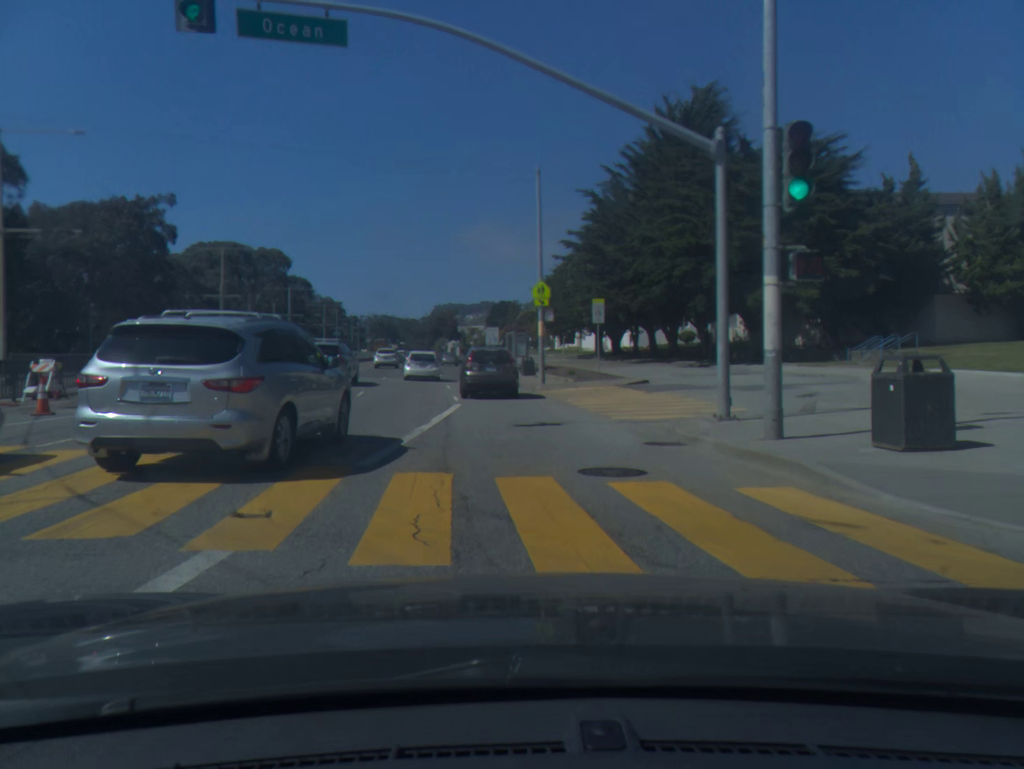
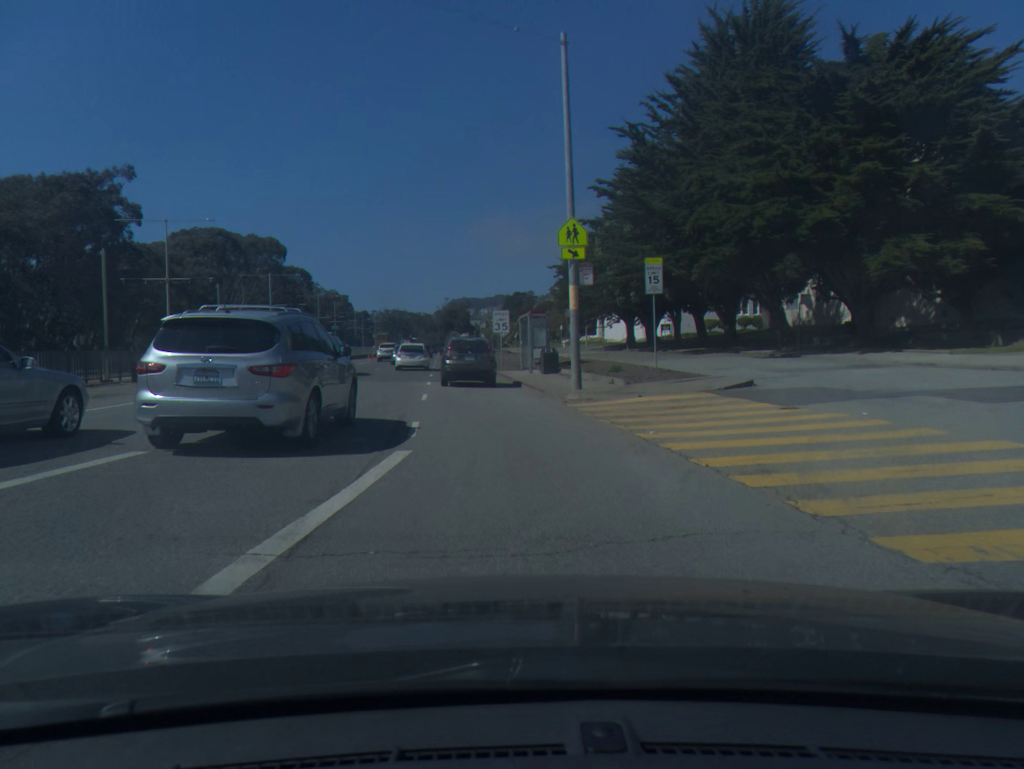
(-0.1, +12.4) m; -1°
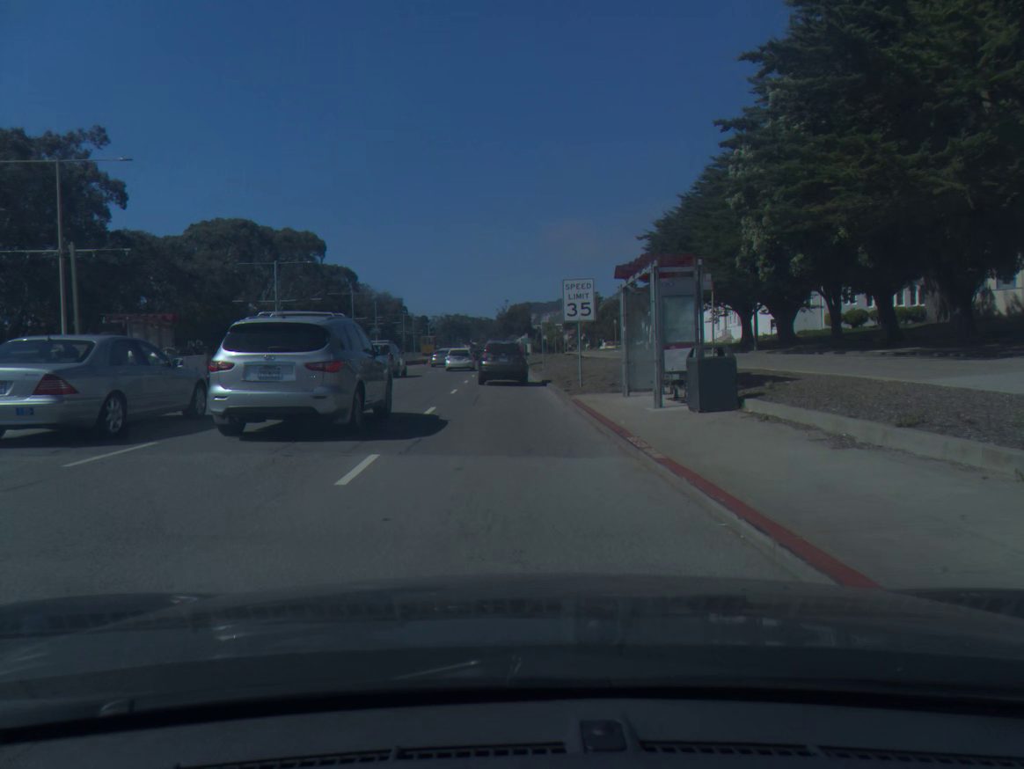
(-0.9, +19.9) m; -4°
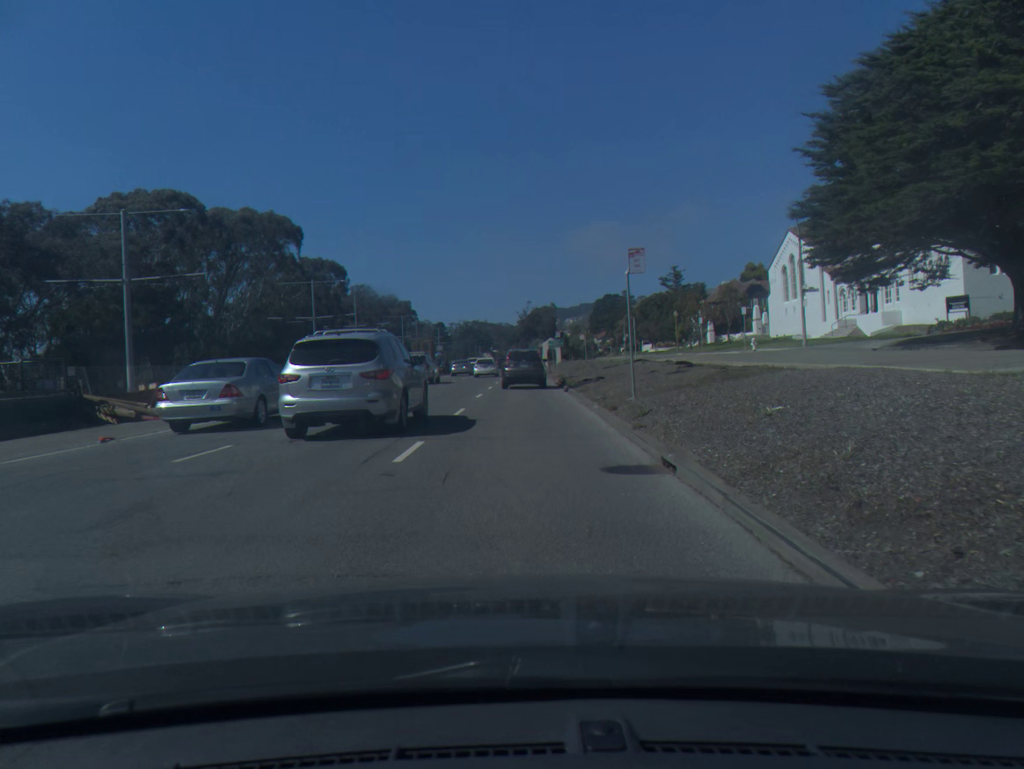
(-0.5, +29.1) m; -2°
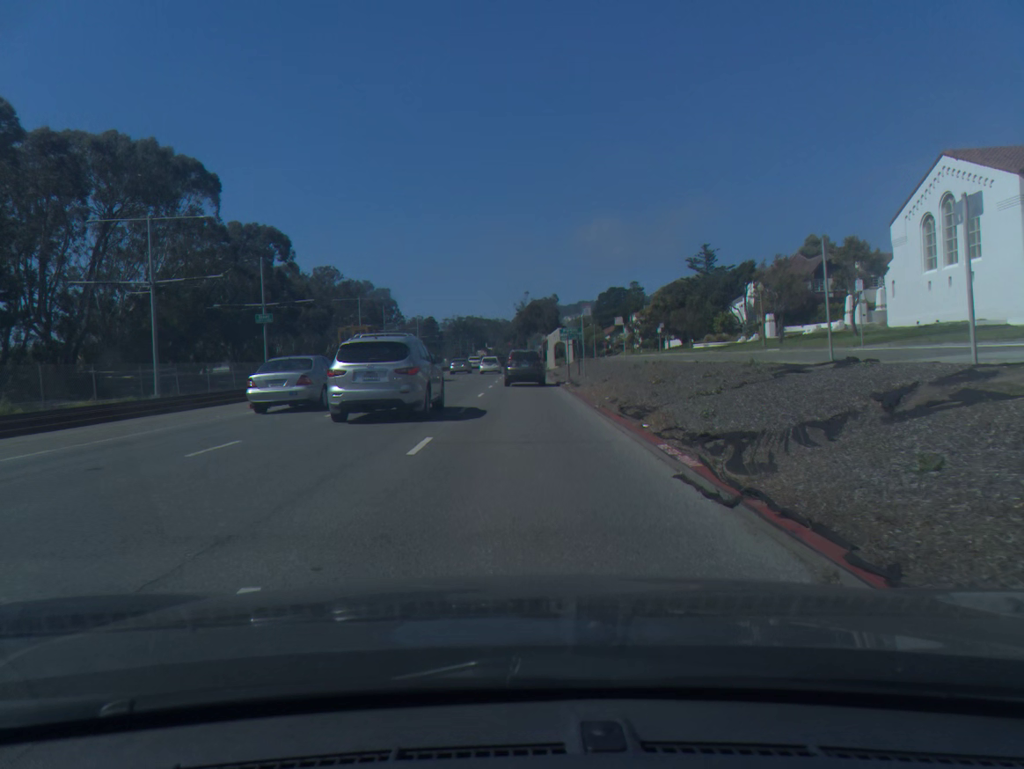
(+0.1, +31.1) m; 0°
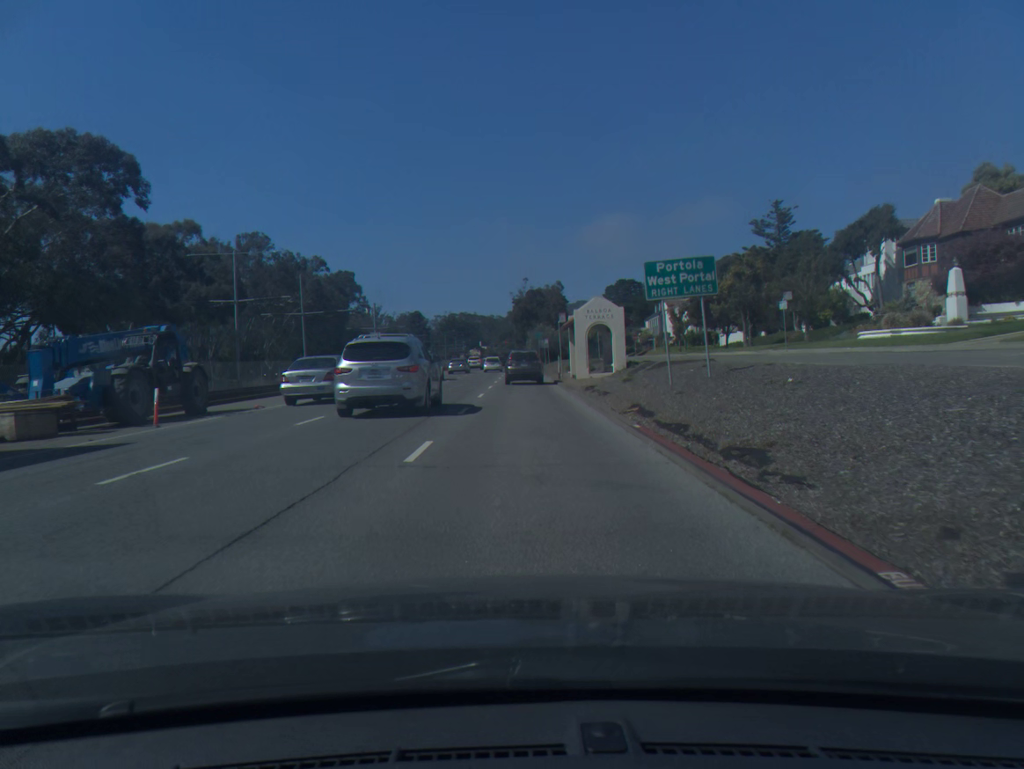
(-0.1, +40.5) m; 0°
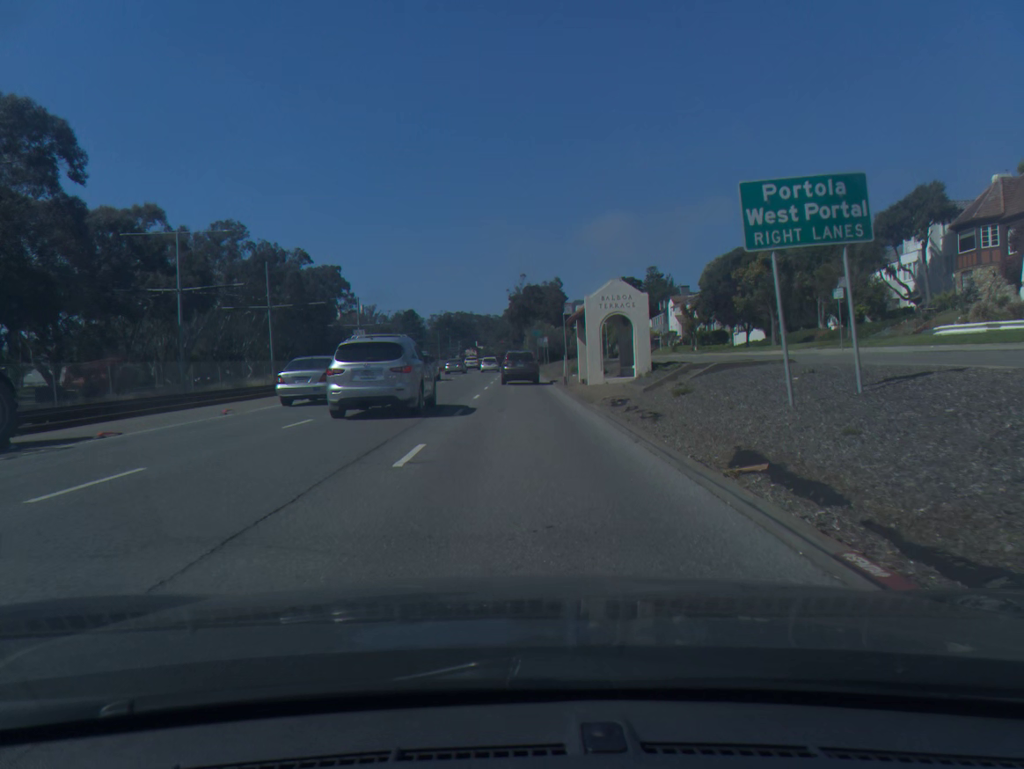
(0.0, +8.3) m; 0°
